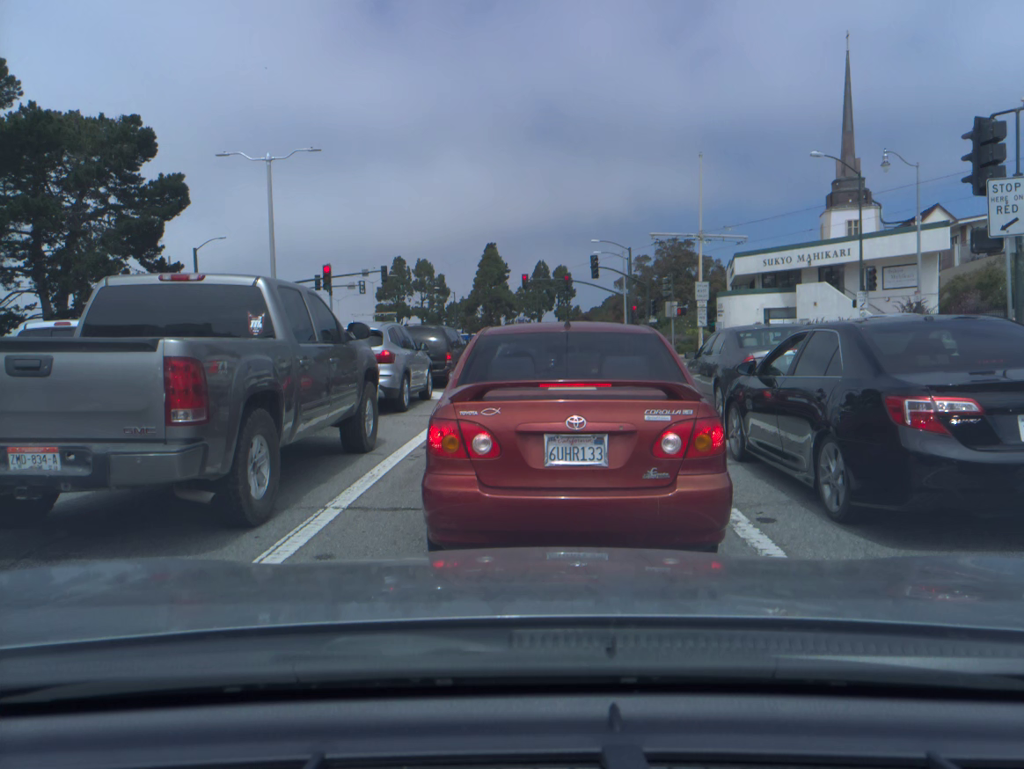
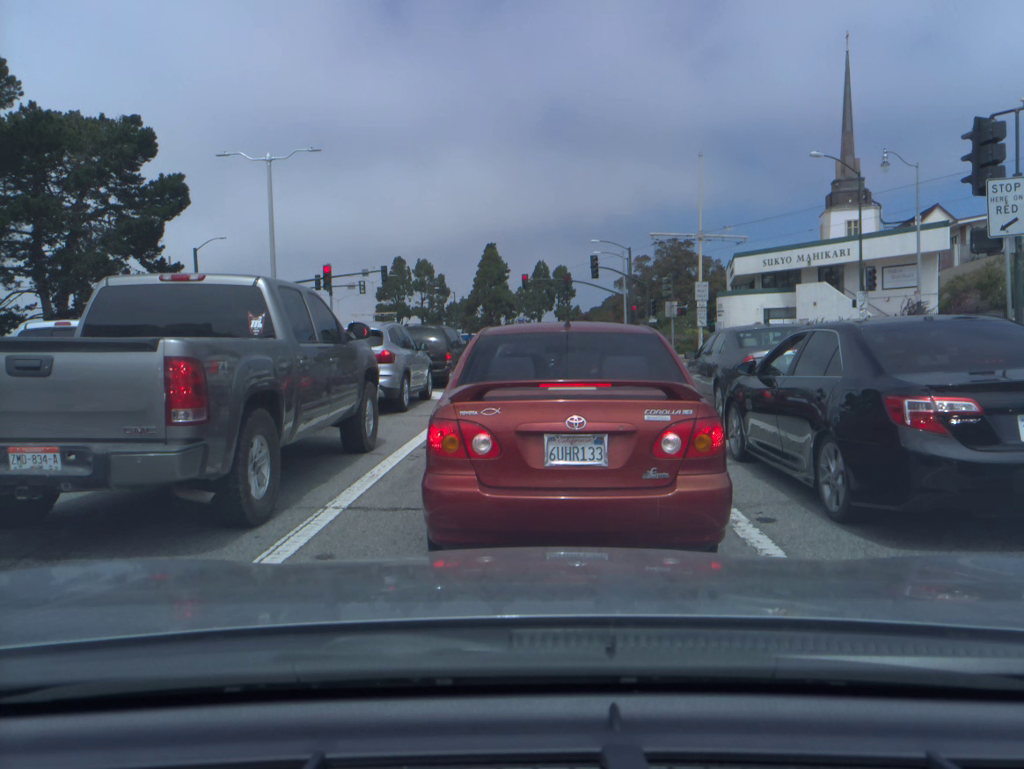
(0.0, 0.0) m; 0°
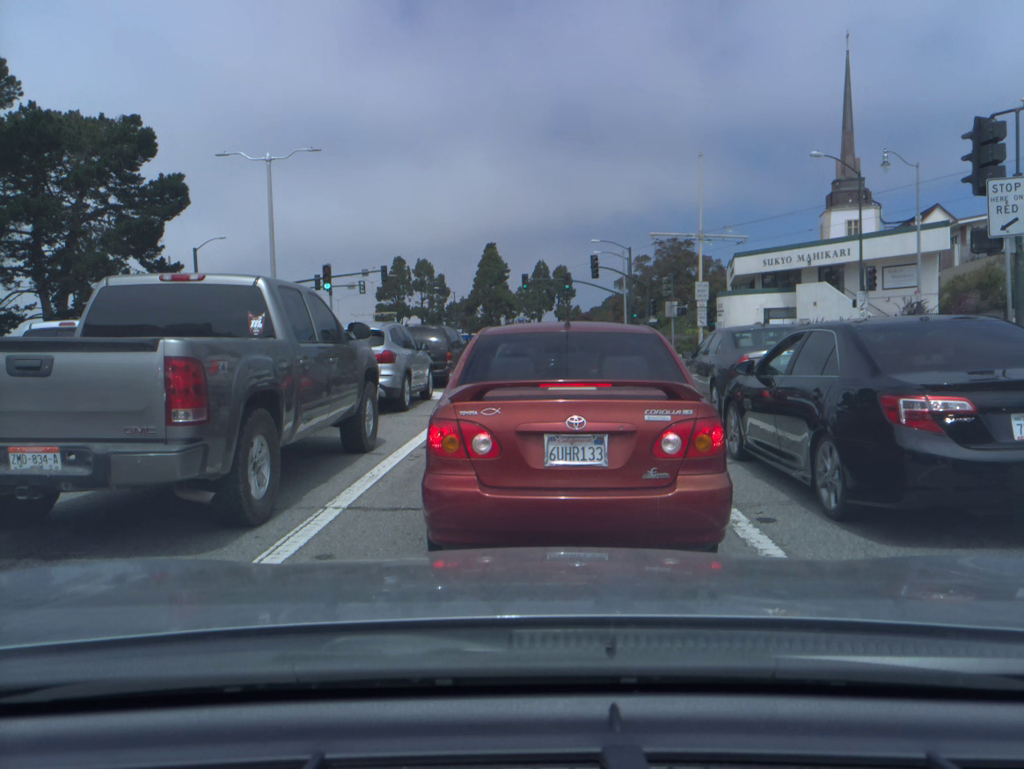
(0.0, 0.0) m; 0°
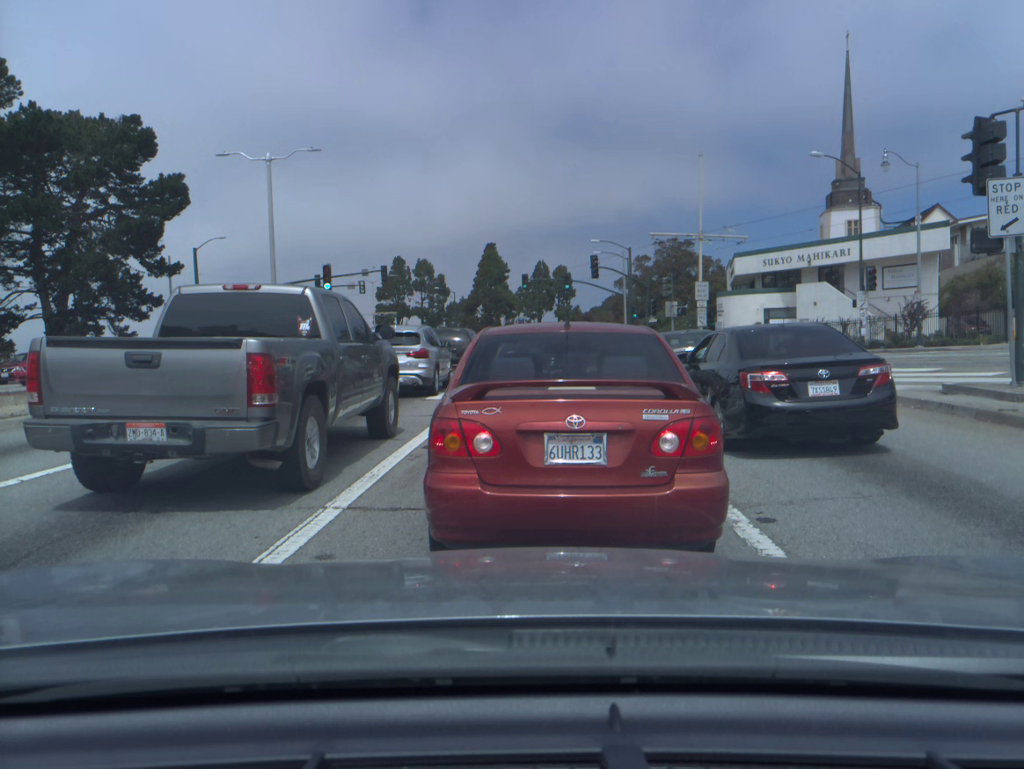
(0.0, 0.0) m; 0°
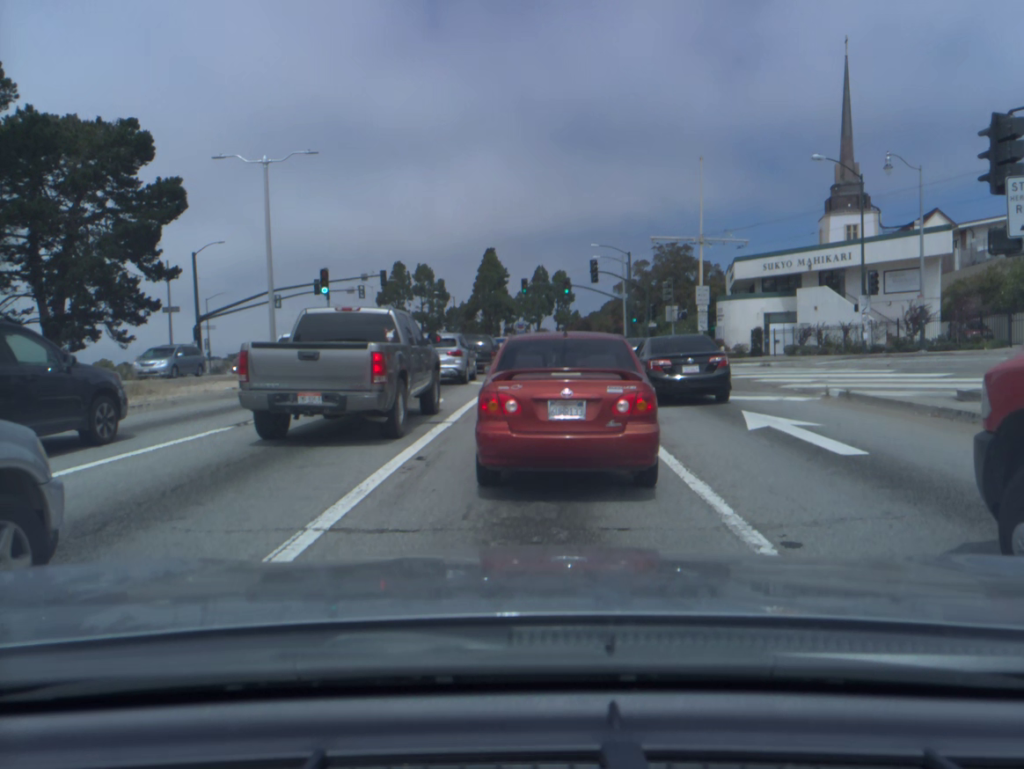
(0.0, +0.5) m; 0°
